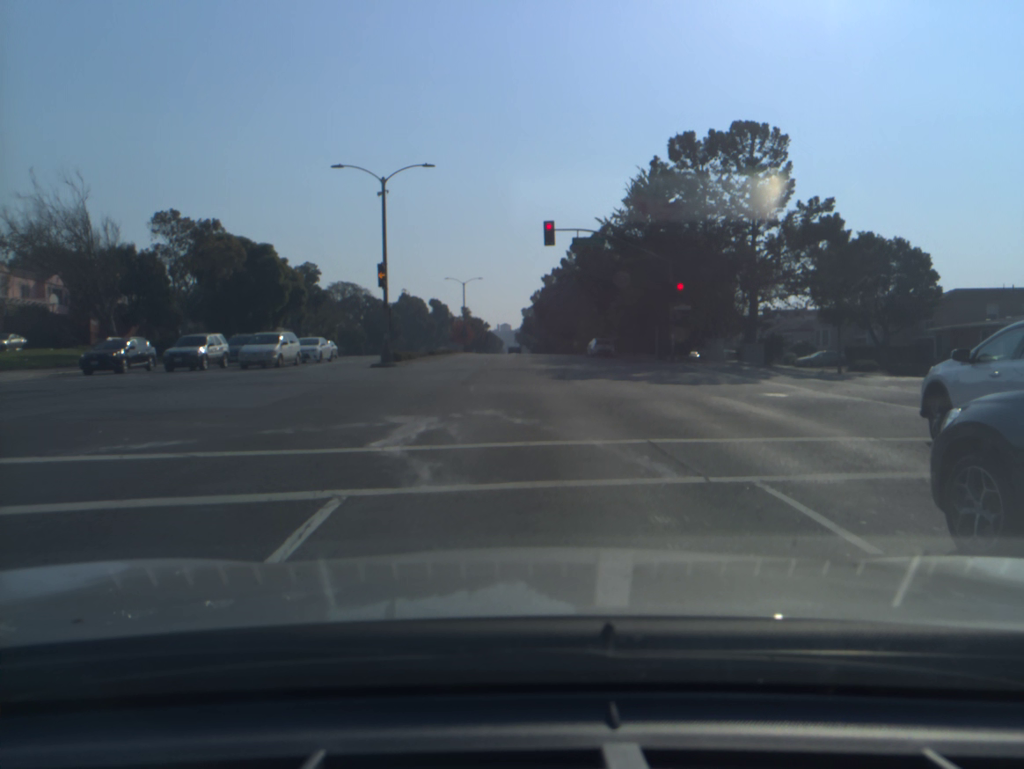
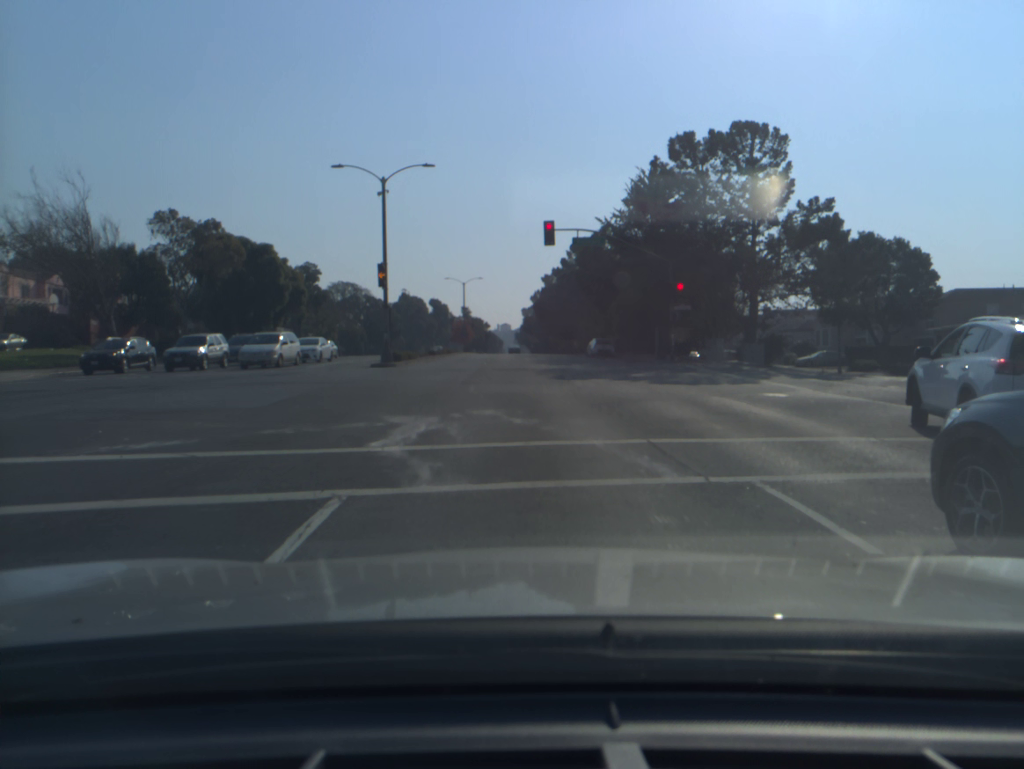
(0.0, 0.0) m; 0°
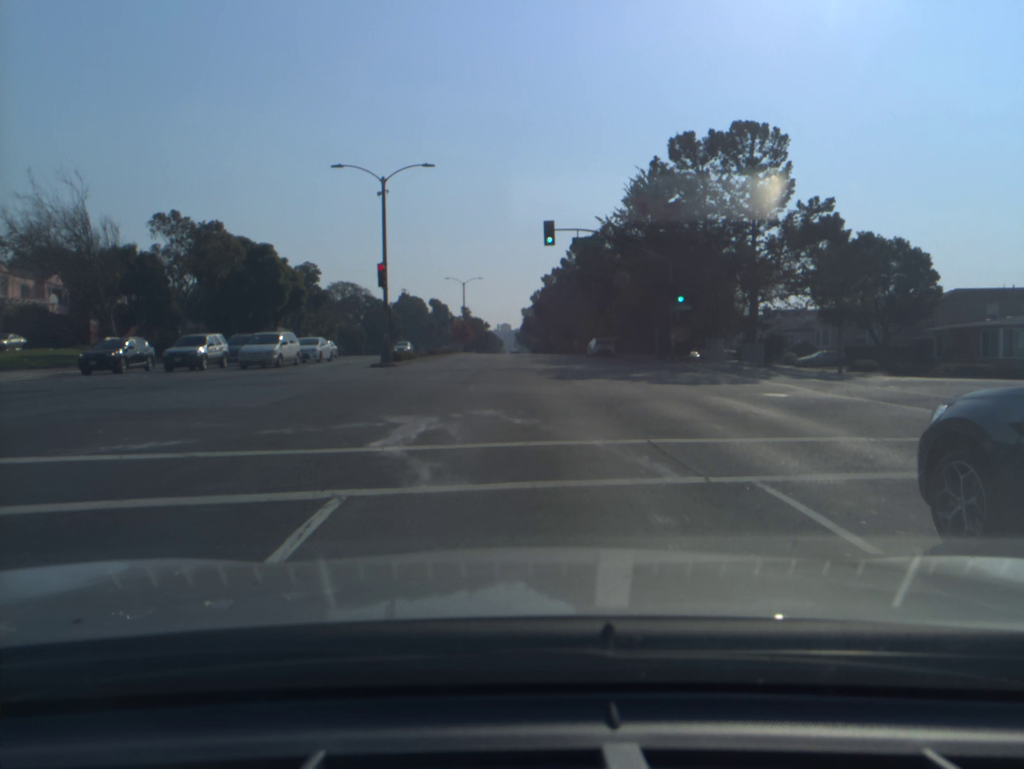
(0.0, 0.0) m; 0°
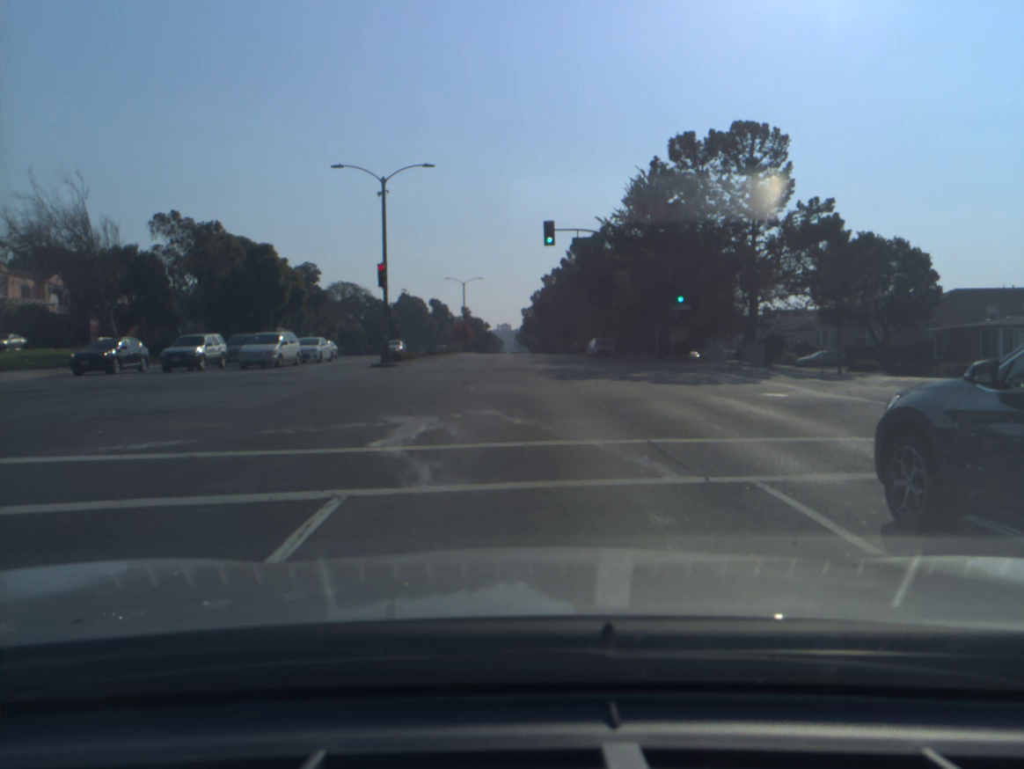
(0.0, 0.0) m; 0°
